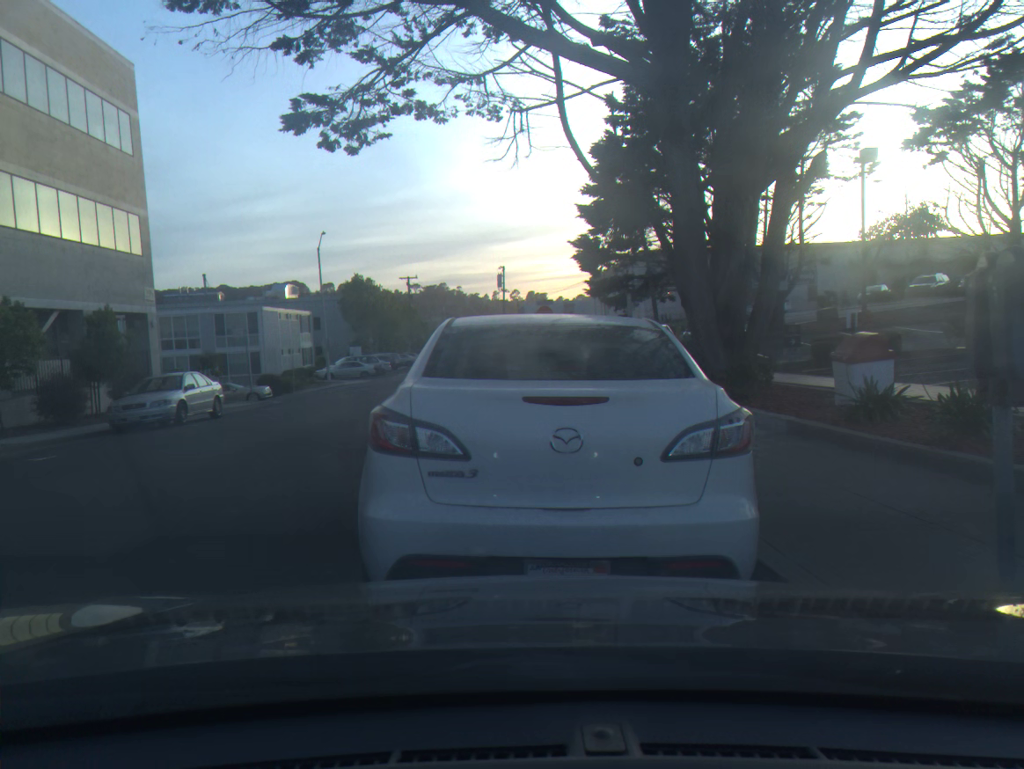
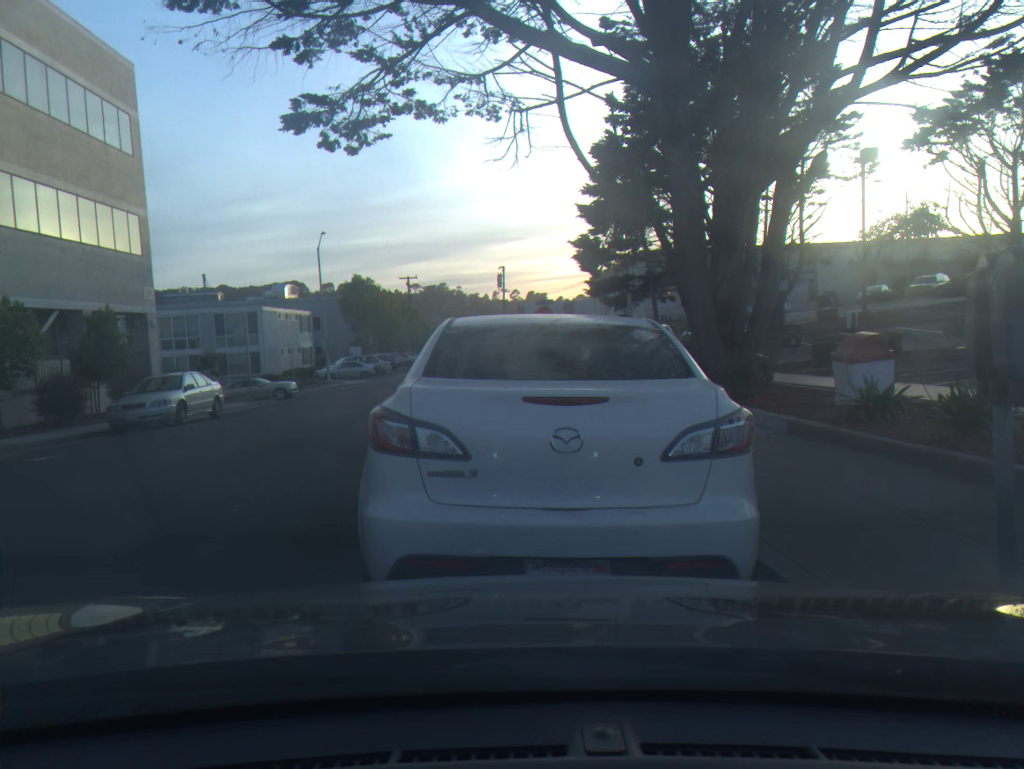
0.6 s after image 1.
(0.0, 0.0) m; 0°
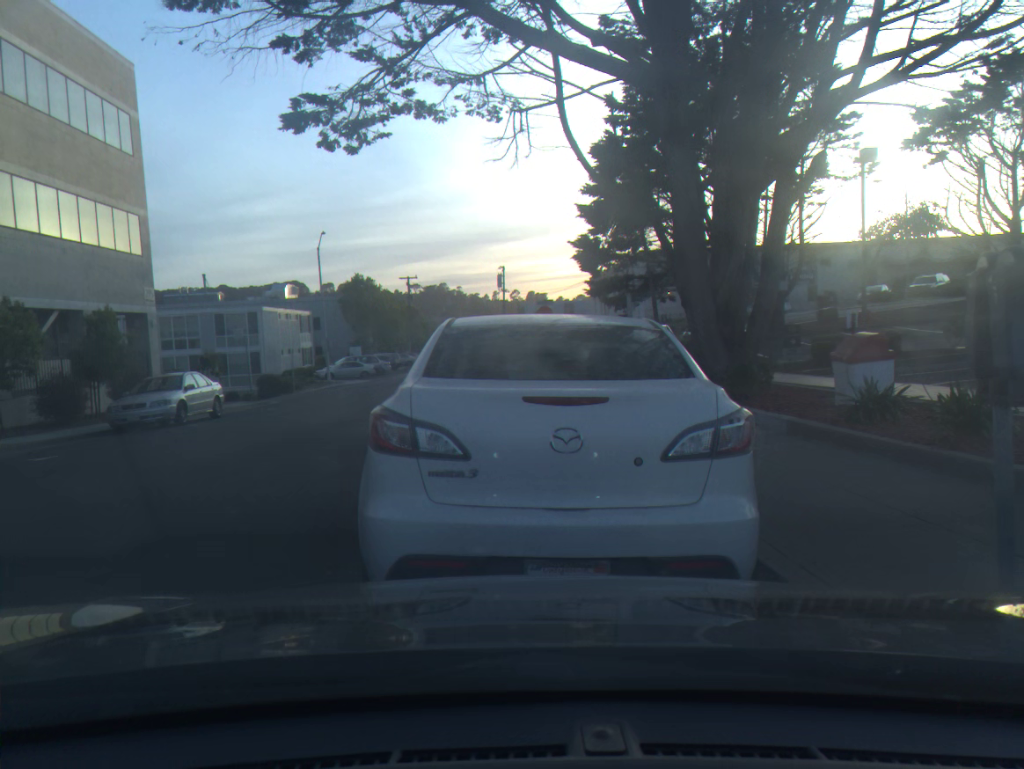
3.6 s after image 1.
(0.0, 0.0) m; 0°
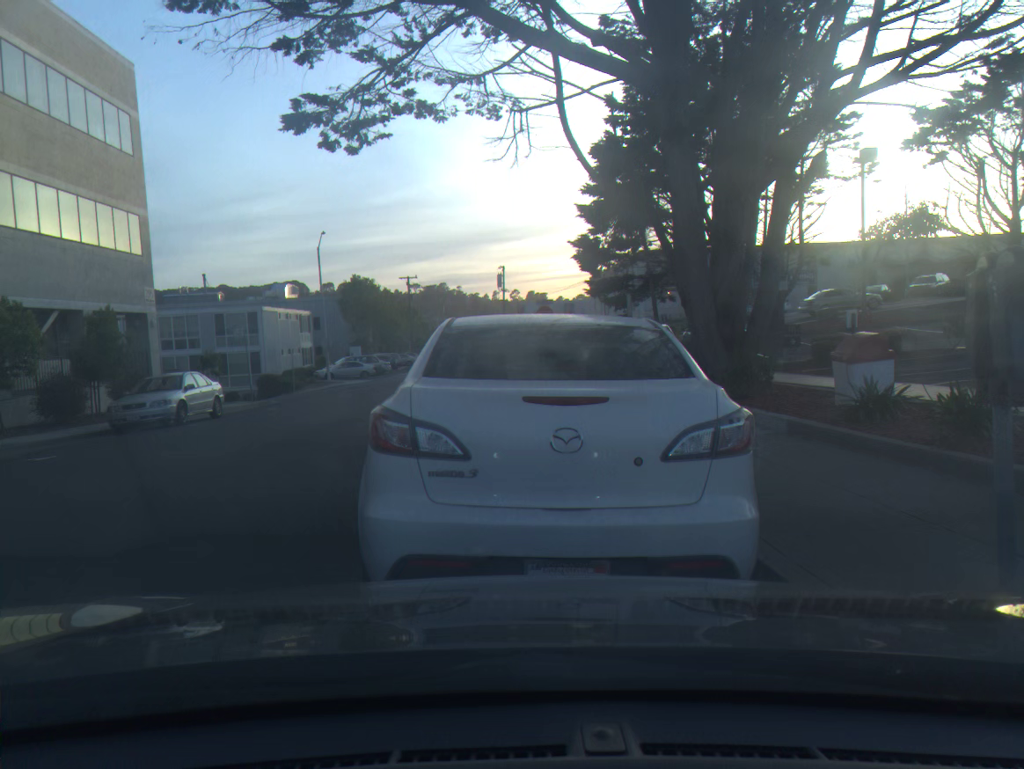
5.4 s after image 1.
(0.0, 0.0) m; 0°
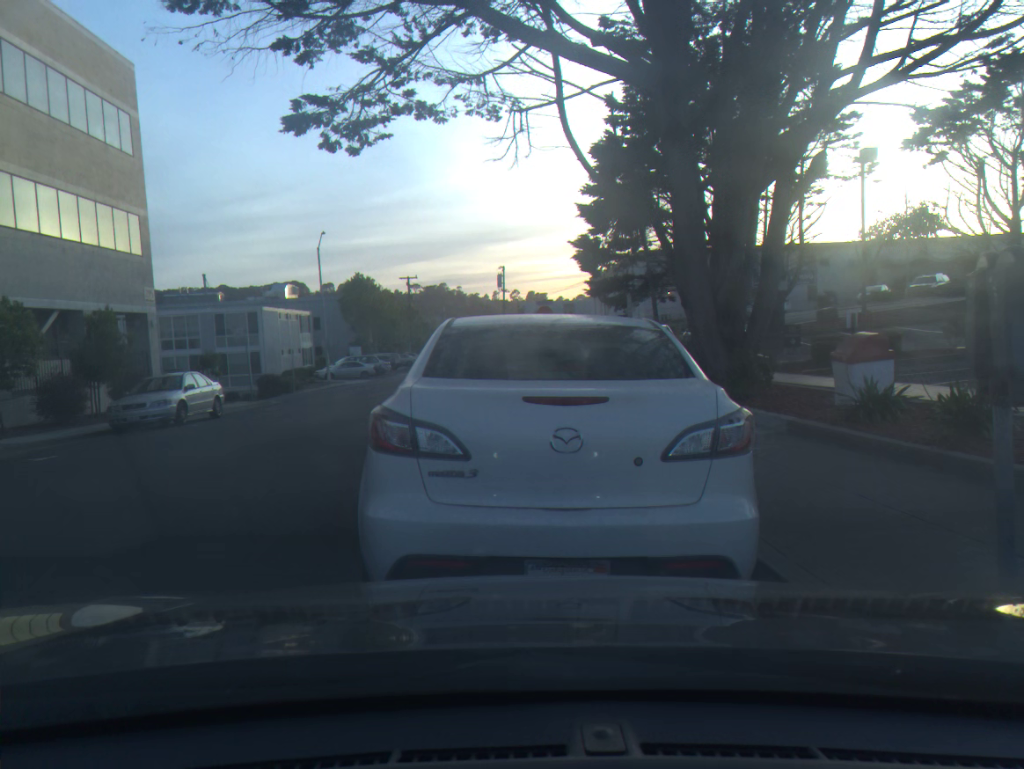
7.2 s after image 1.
(0.0, 0.0) m; 0°
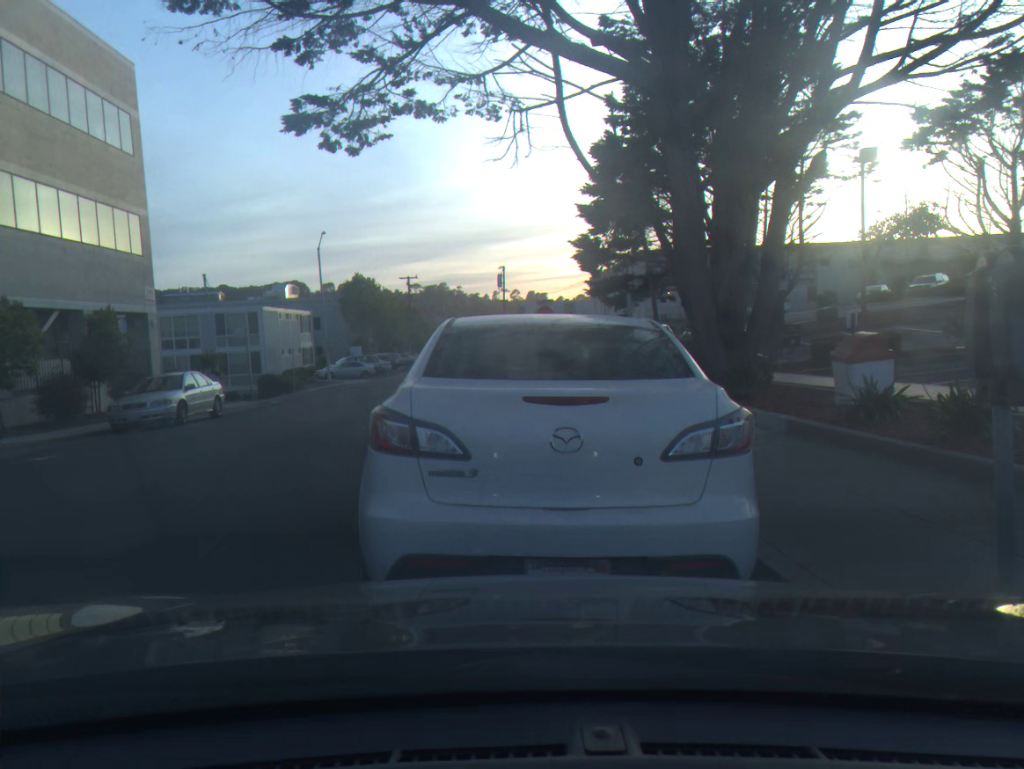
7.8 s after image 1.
(0.0, 0.0) m; 0°
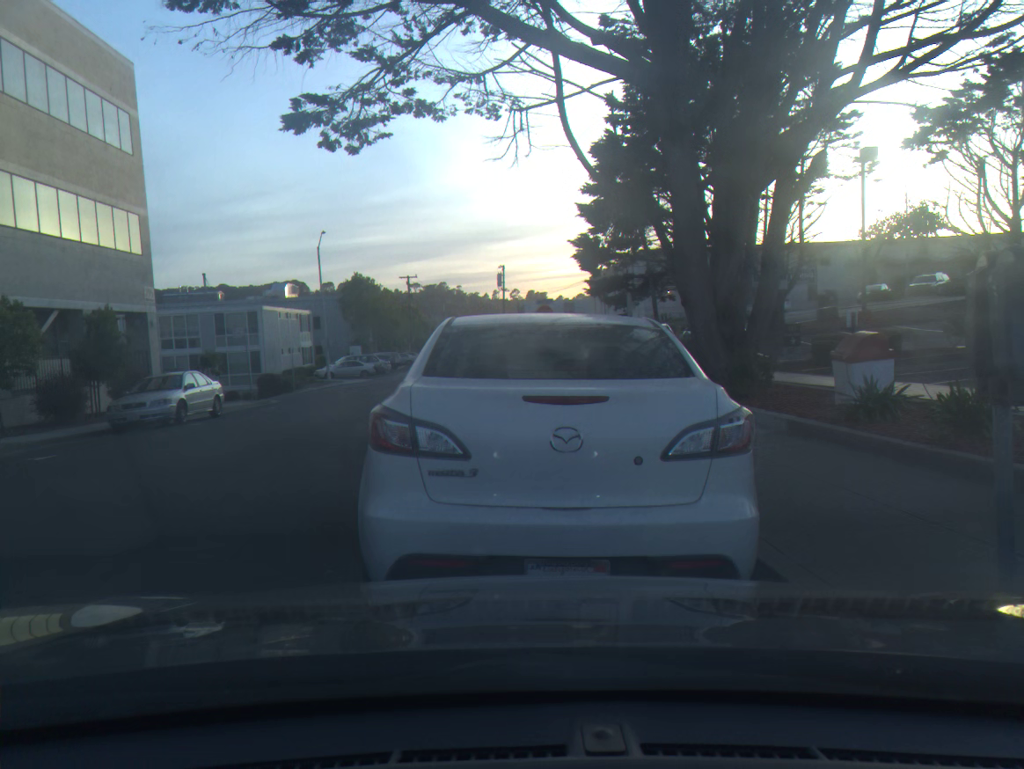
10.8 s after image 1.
(0.0, 0.0) m; 0°
